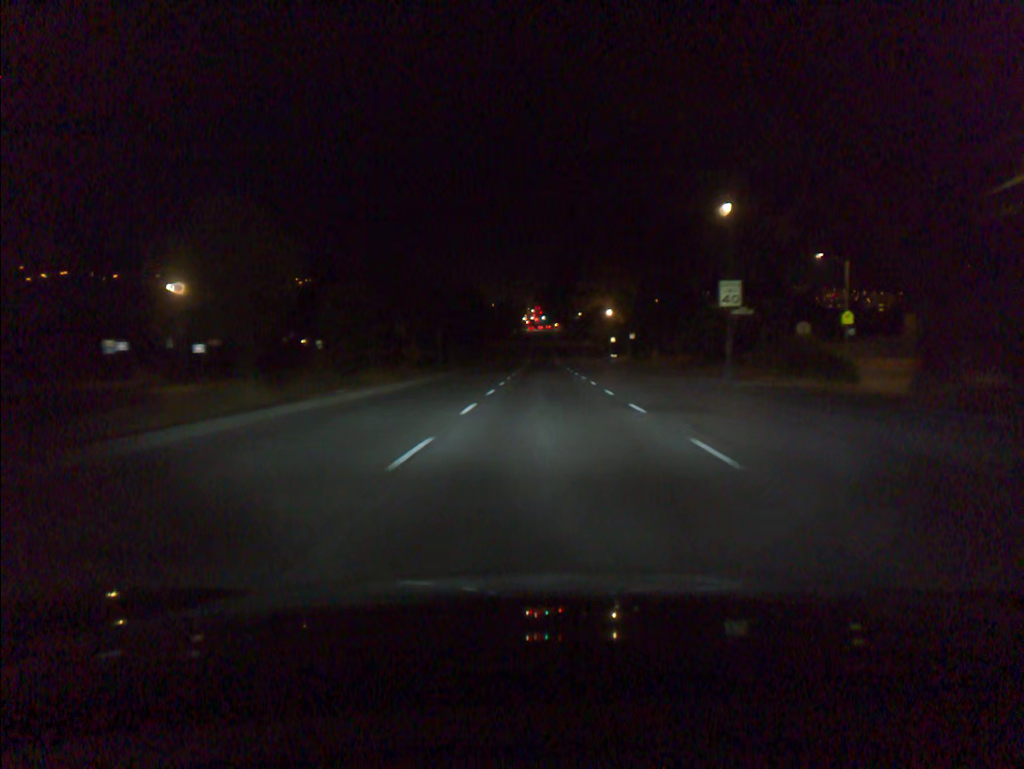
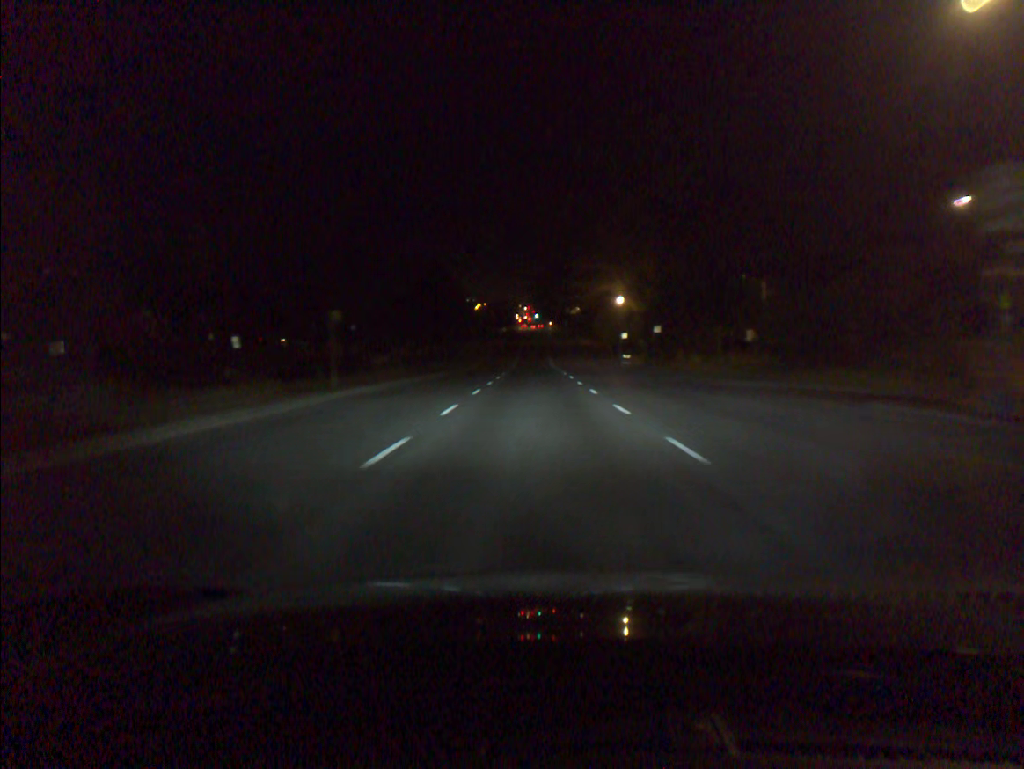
(+0.1, +21.8) m; 0°
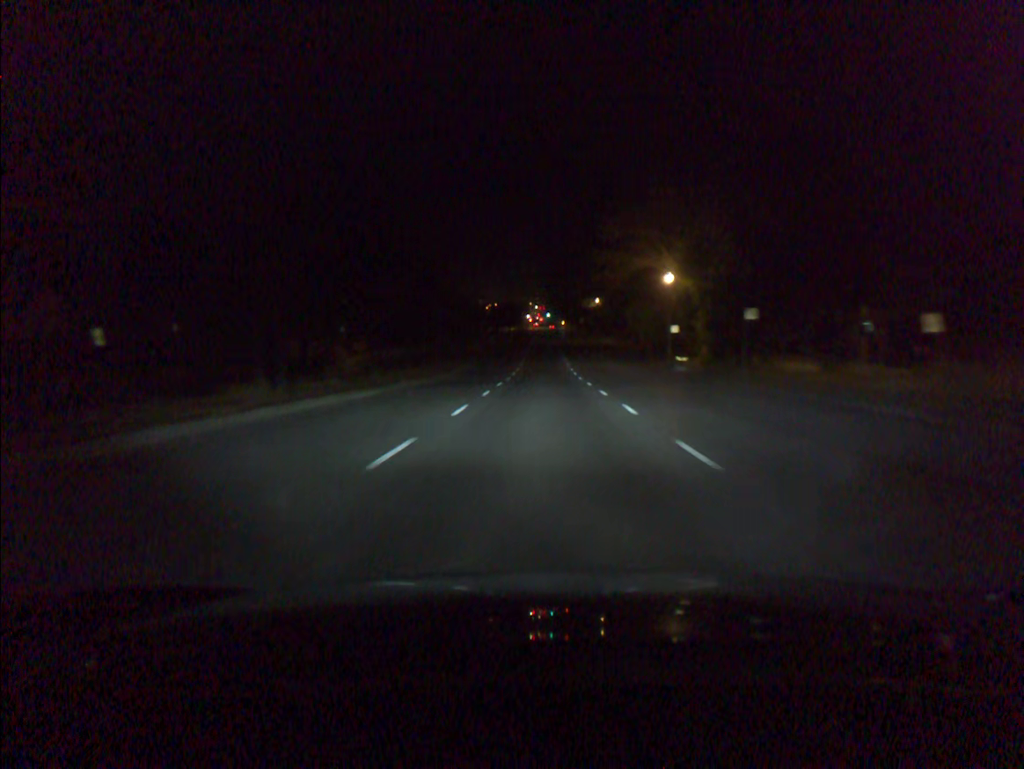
(-0.2, +22.3) m; -1°
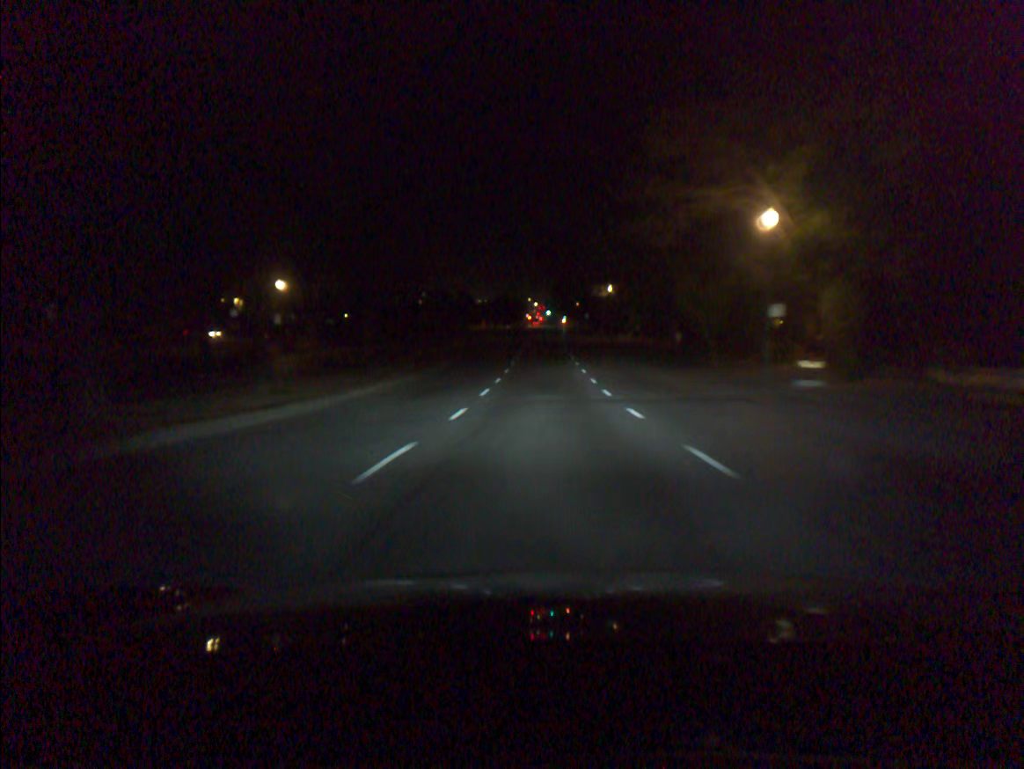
(0.0, +22.9) m; 0°
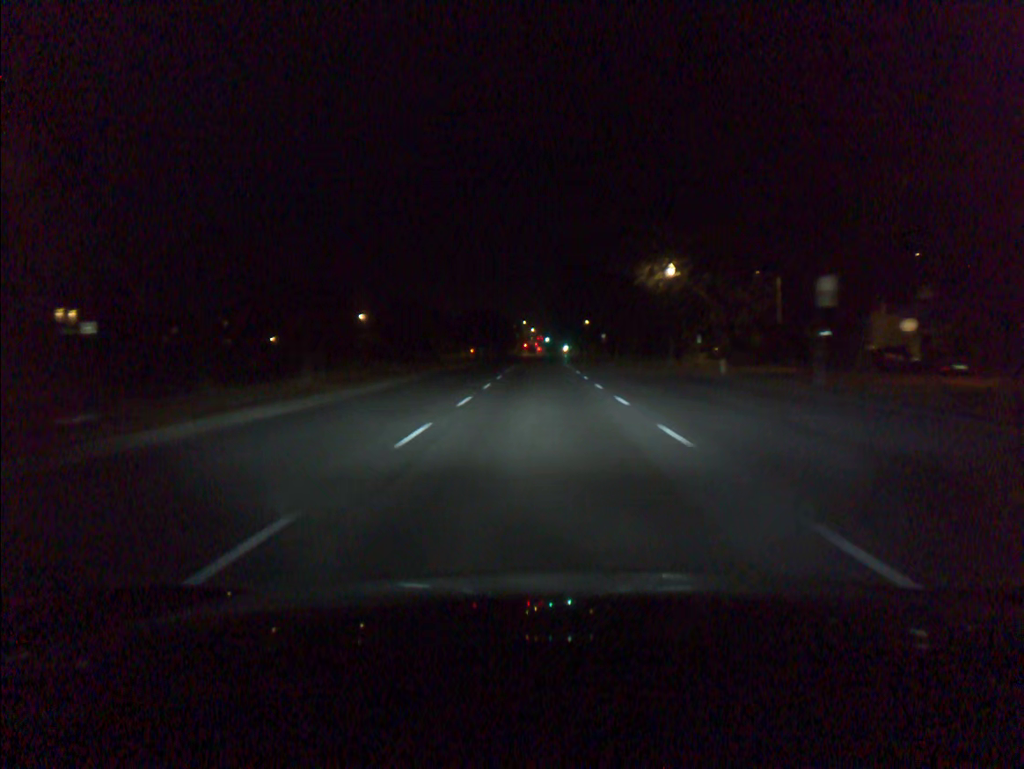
(0.0, +47.6) m; 0°
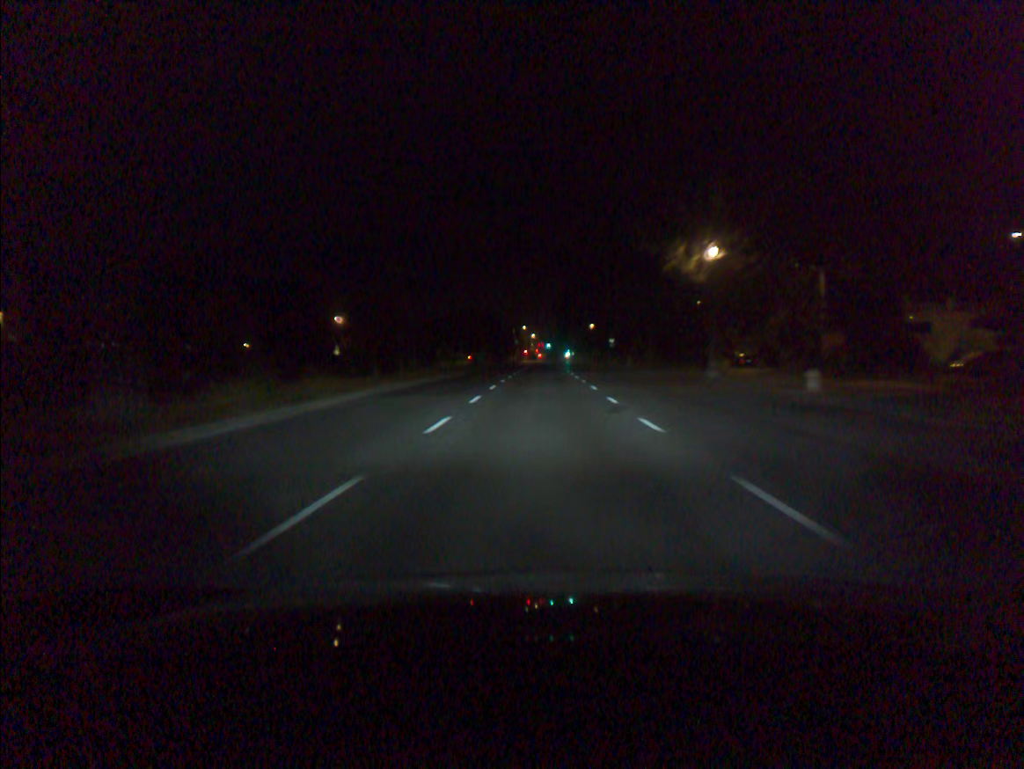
(0.0, +12.1) m; 0°
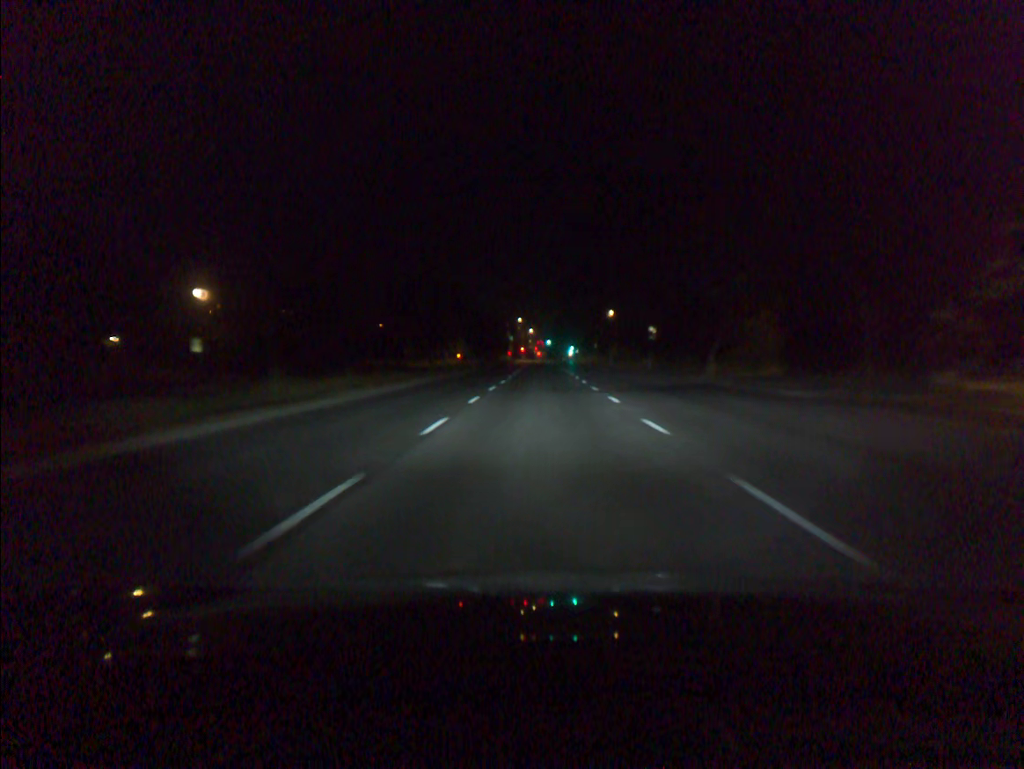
(0.0, +37.0) m; 0°
